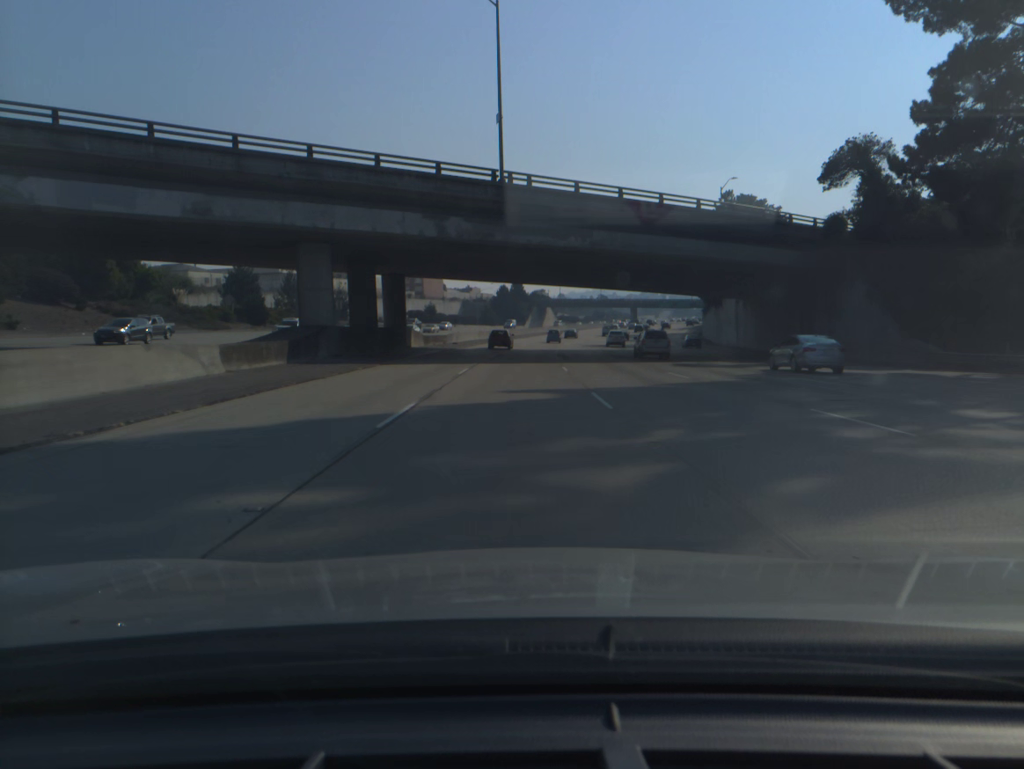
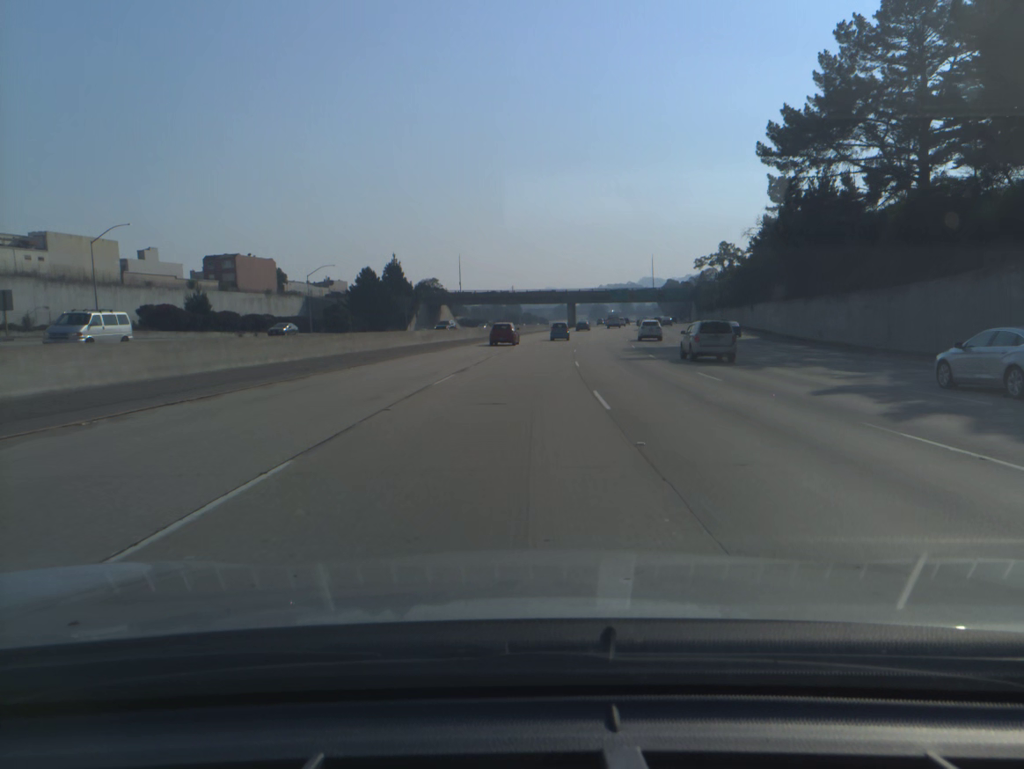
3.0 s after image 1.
(+4.5, +98.5) m; +7°
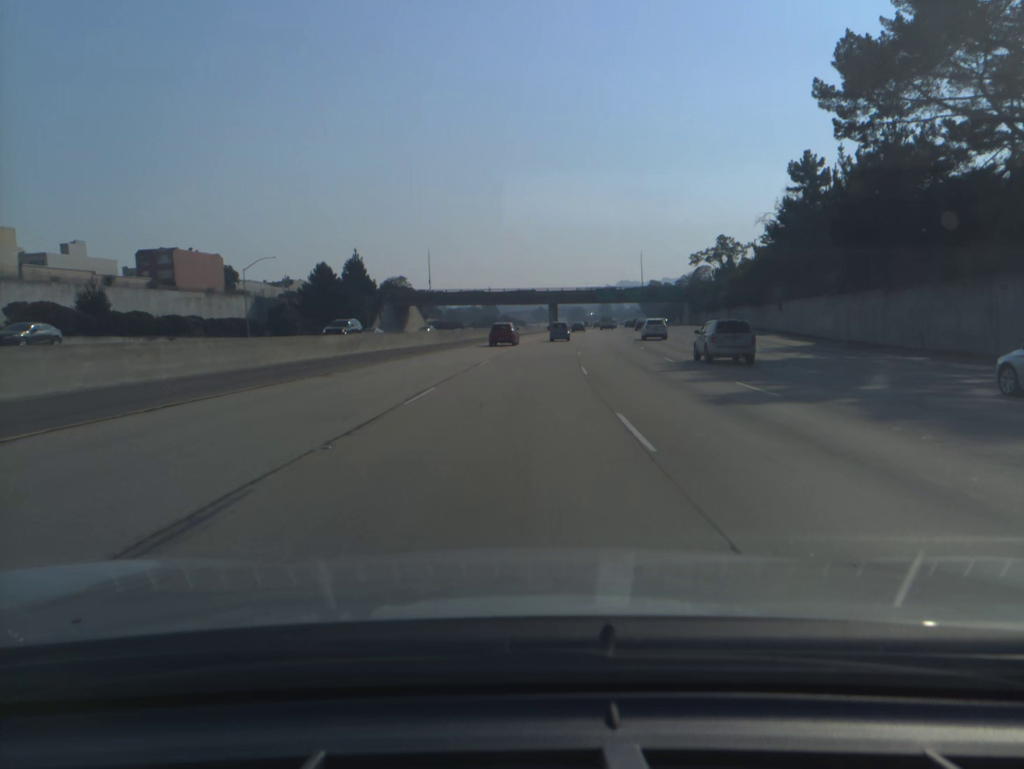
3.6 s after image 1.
(+0.3, +19.4) m; +2°
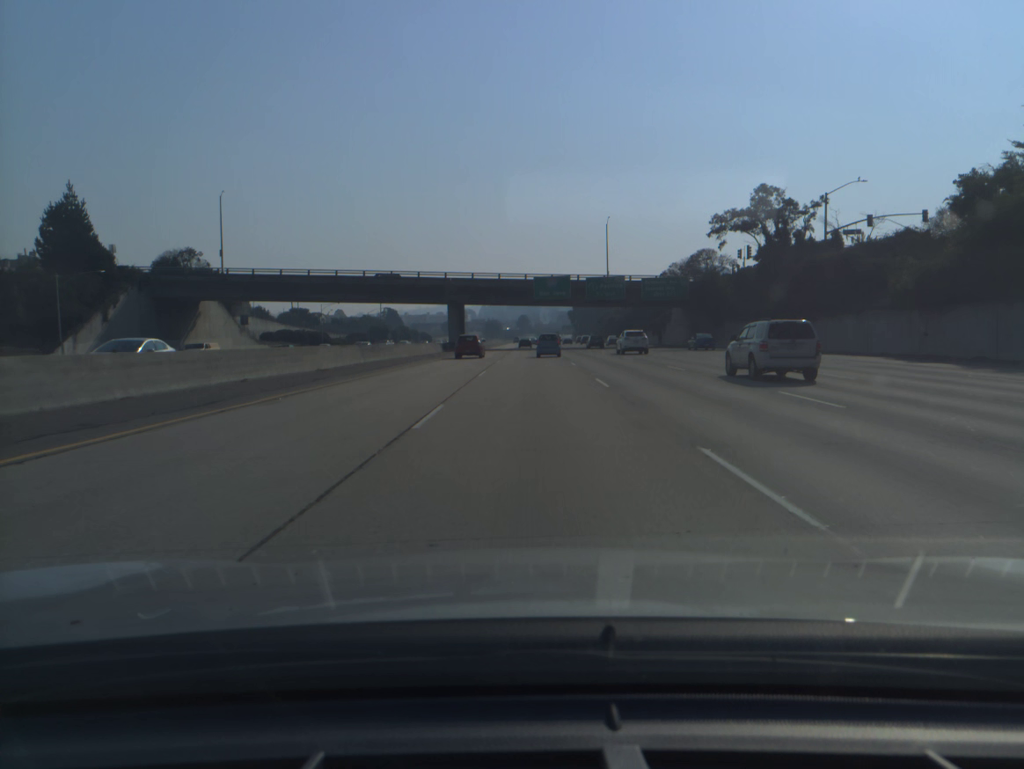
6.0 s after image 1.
(+4.4, +76.0) m; +6°
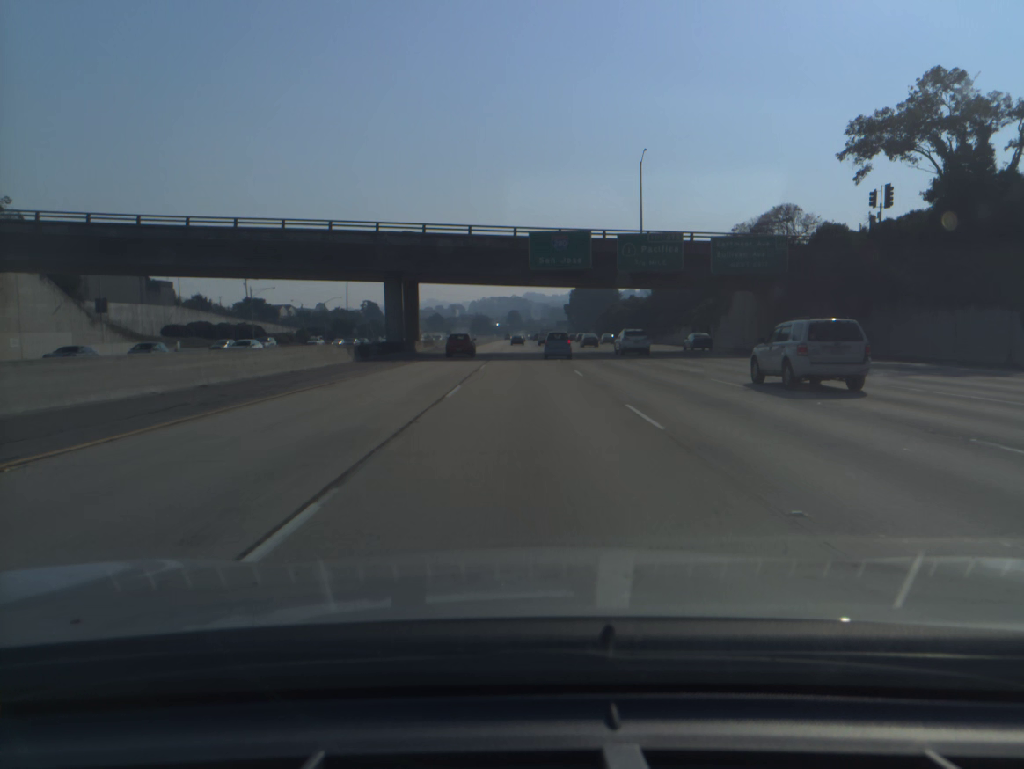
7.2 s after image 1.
(+0.3, +37.9) m; +1°
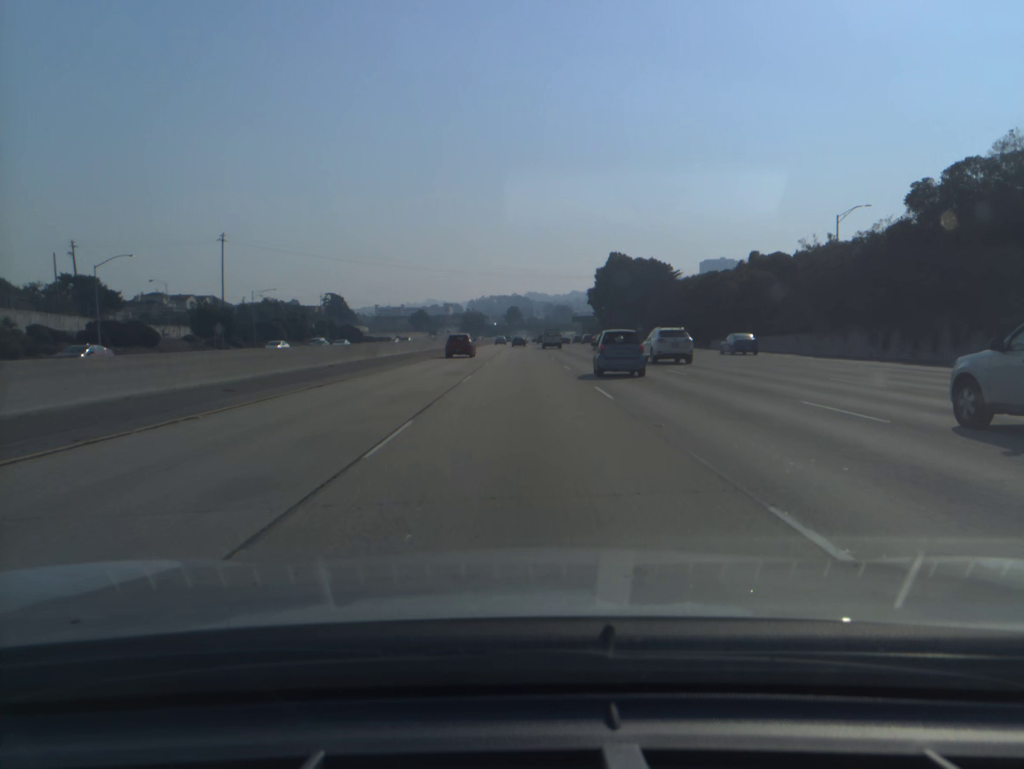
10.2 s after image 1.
(0.0, +96.7) m; 0°
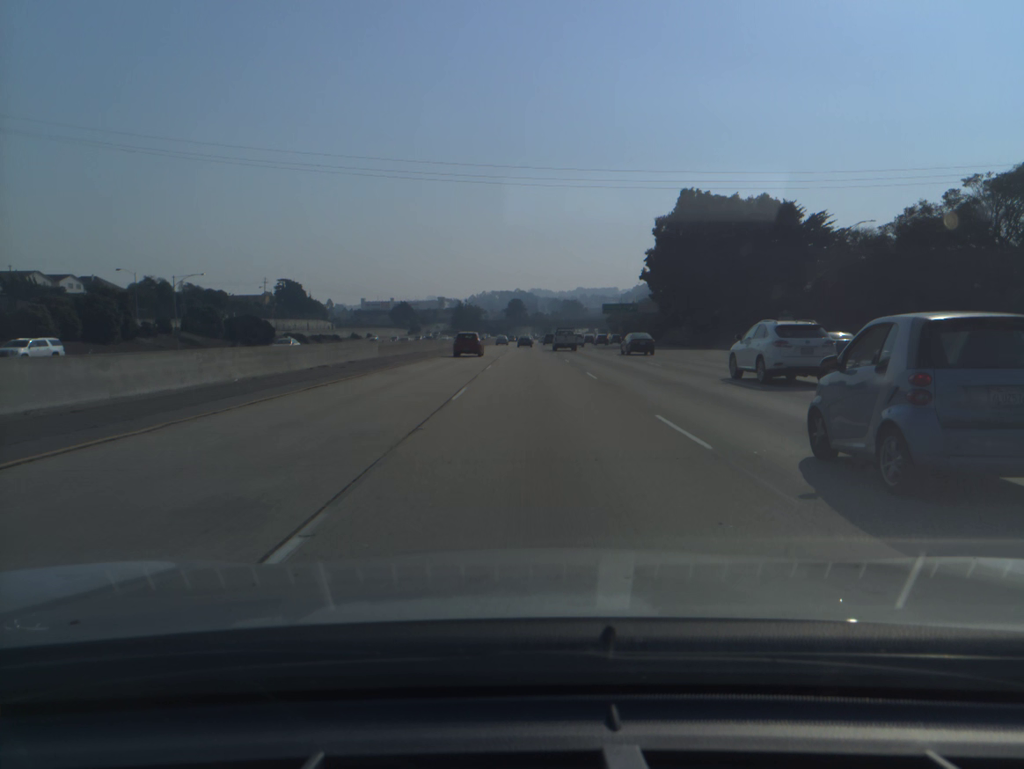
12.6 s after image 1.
(-0.4, +80.1) m; 0°
